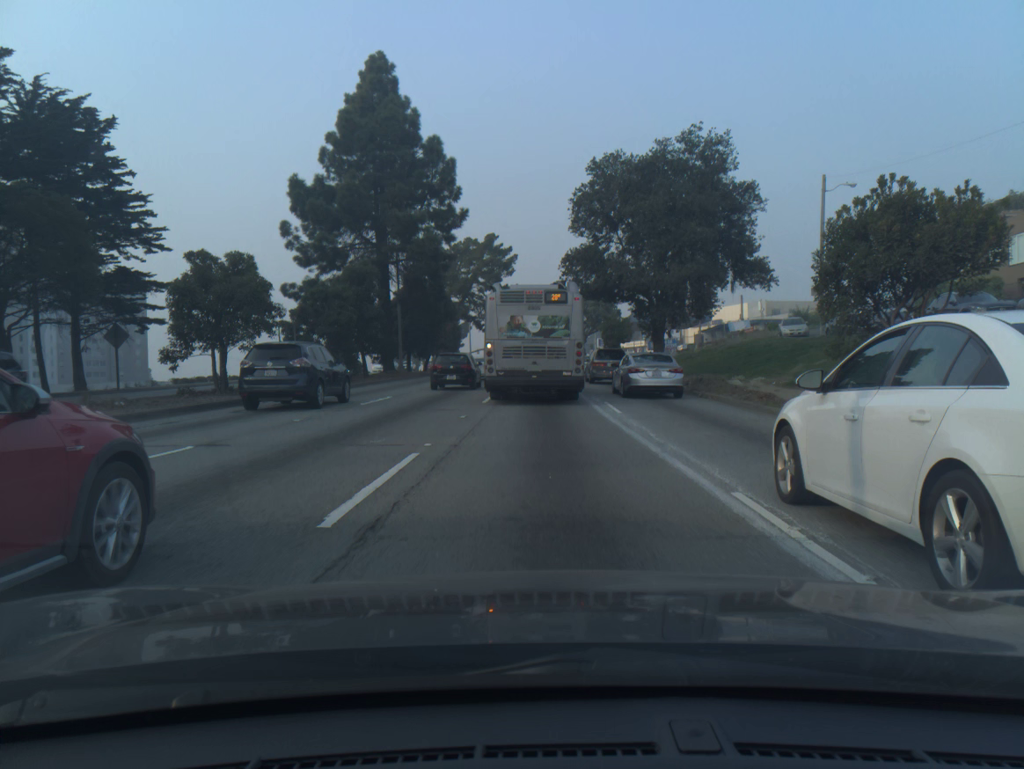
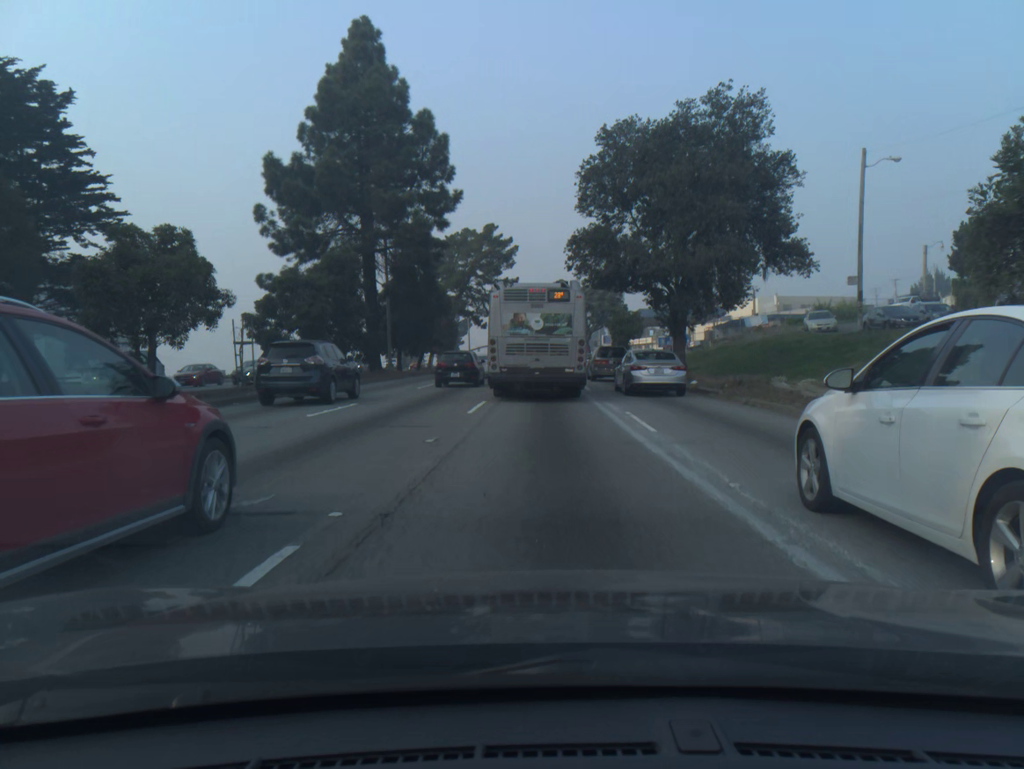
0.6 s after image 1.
(0.0, +5.0) m; 0°
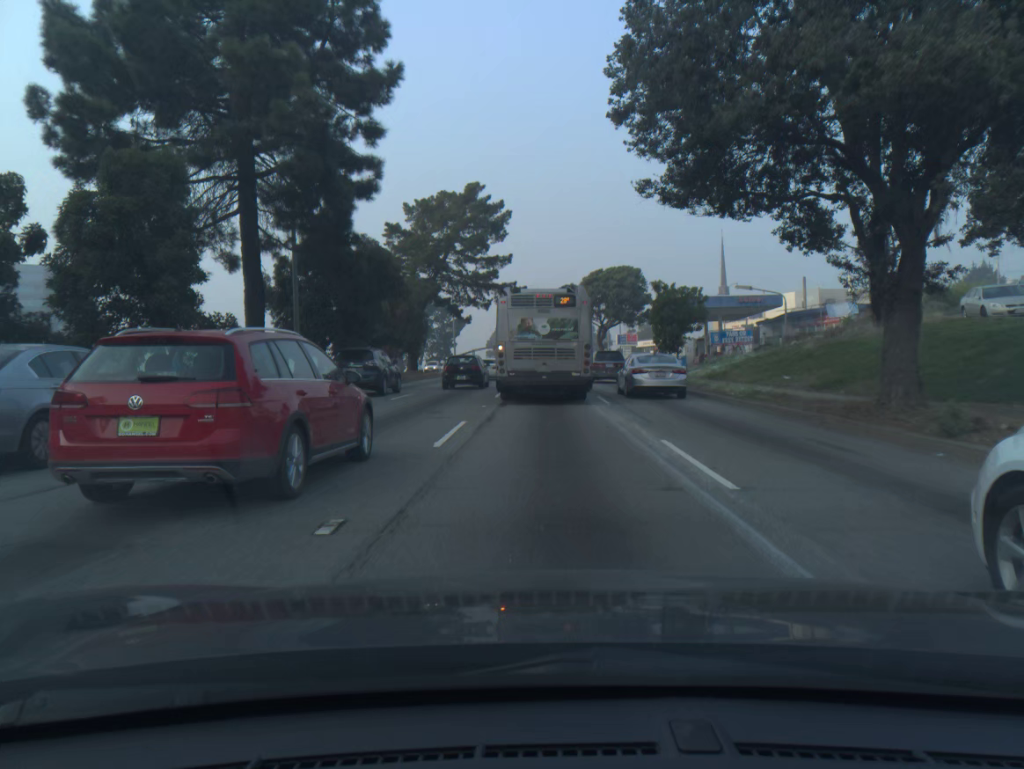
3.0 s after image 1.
(0.0, +20.4) m; 0°
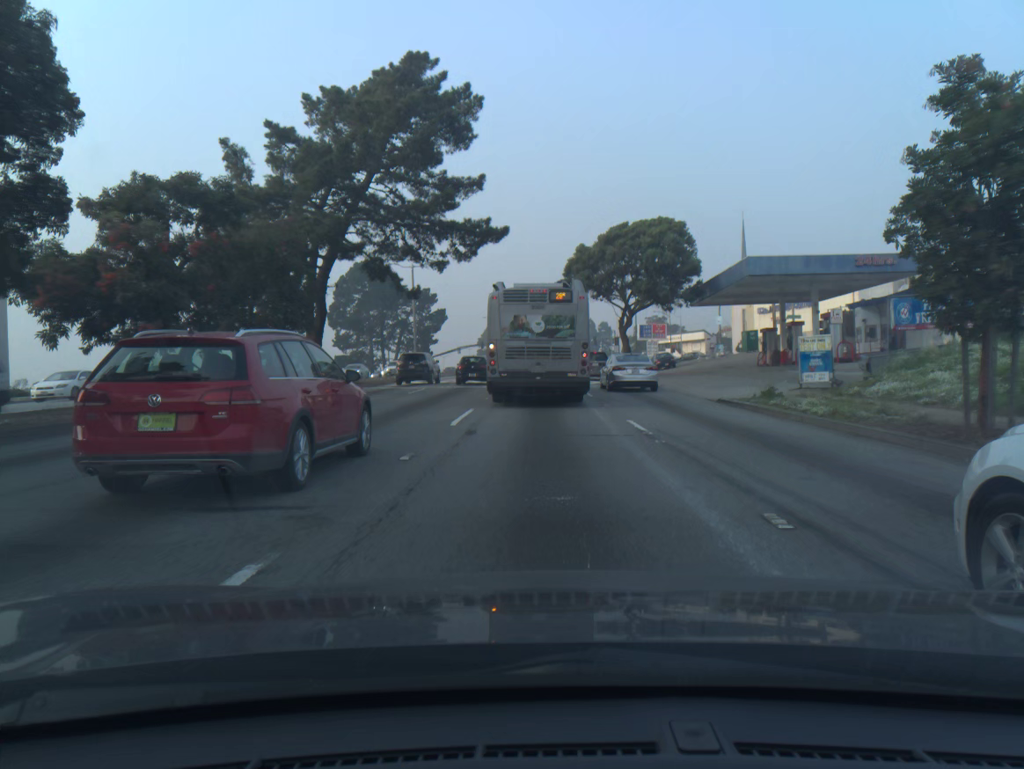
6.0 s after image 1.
(+0.1, +25.3) m; 0°
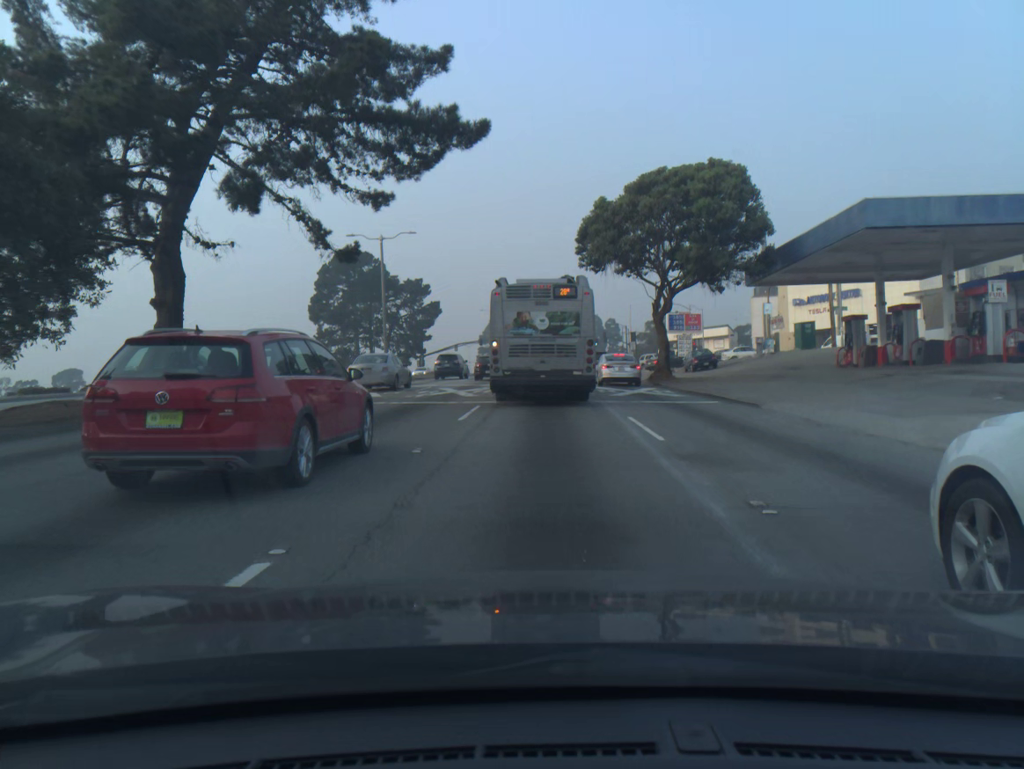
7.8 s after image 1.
(0.0, +14.2) m; 0°
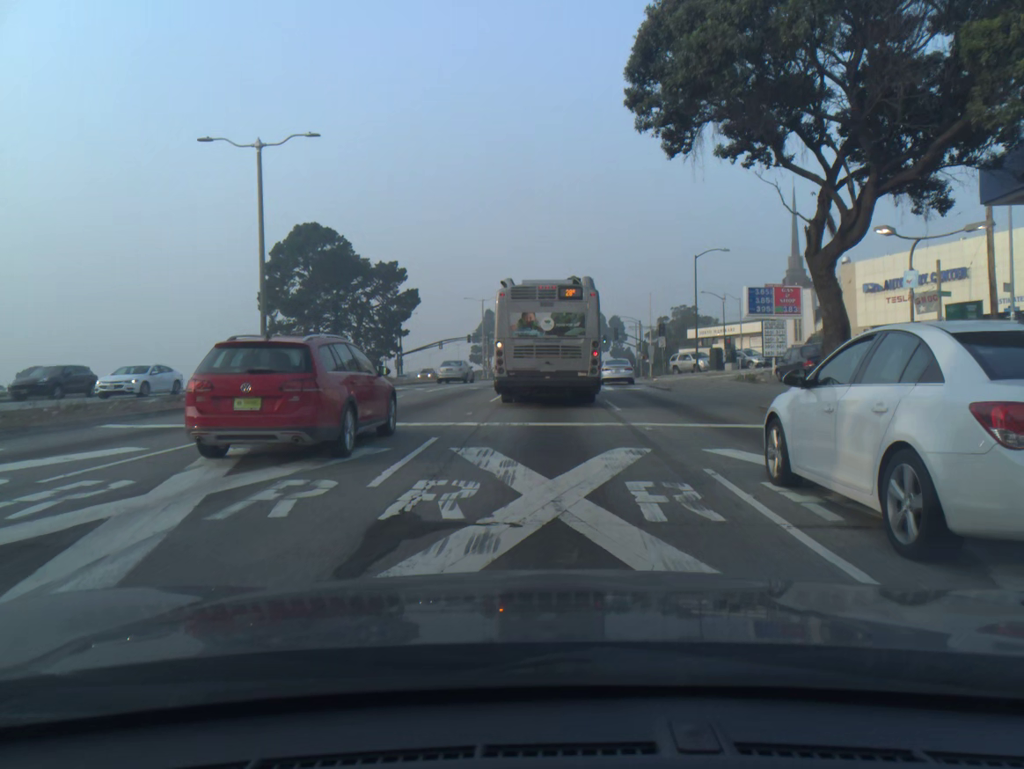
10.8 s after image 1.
(0.0, +22.3) m; 0°
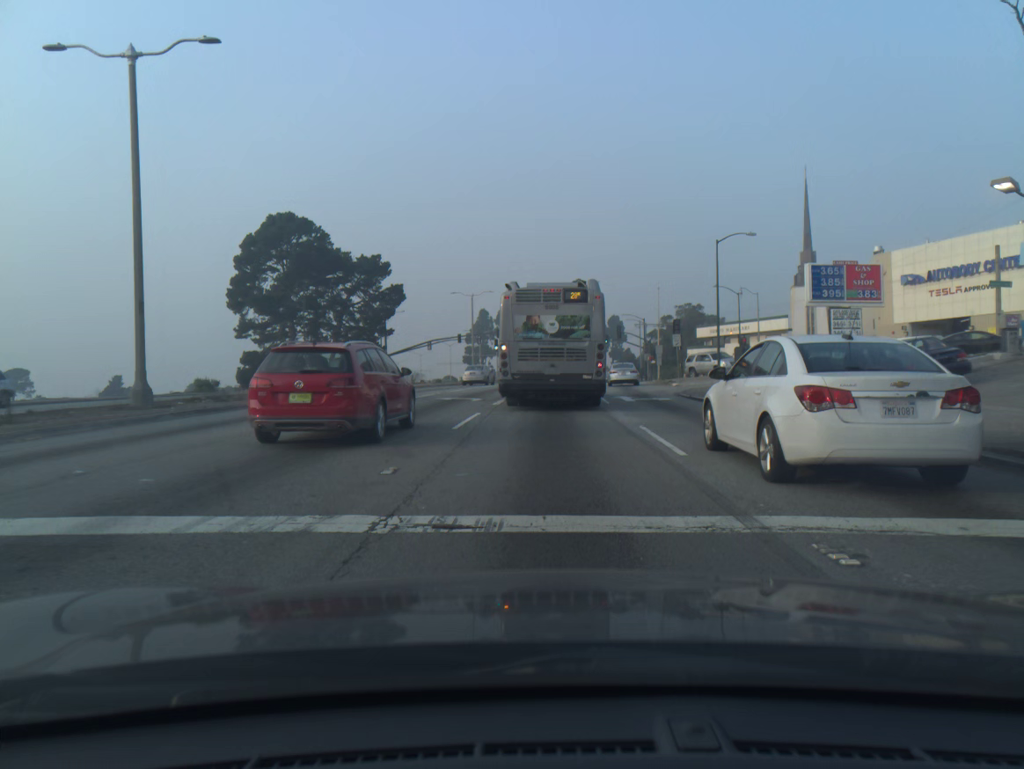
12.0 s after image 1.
(0.0, +8.6) m; 0°
